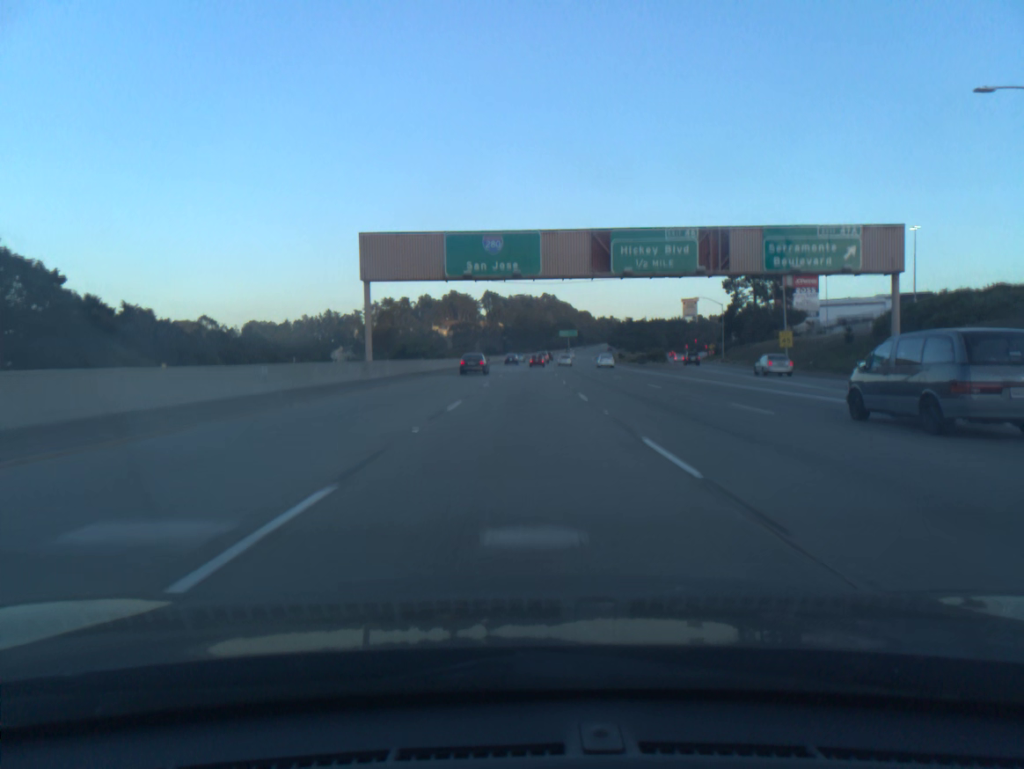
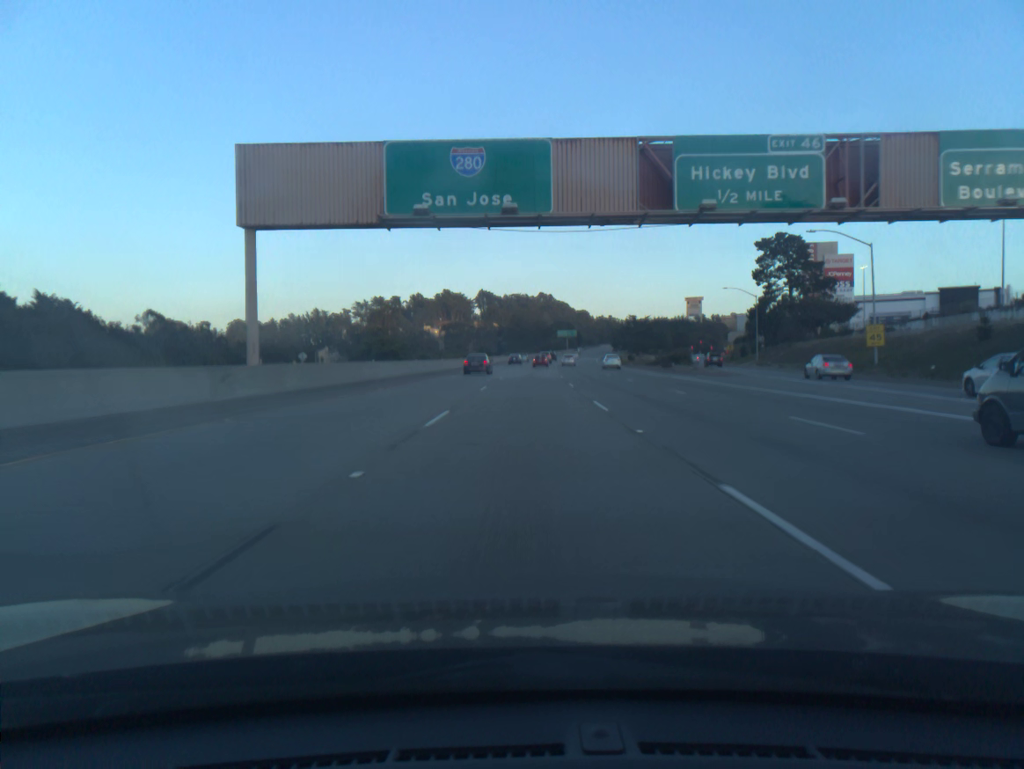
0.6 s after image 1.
(0.0, +19.2) m; 0°
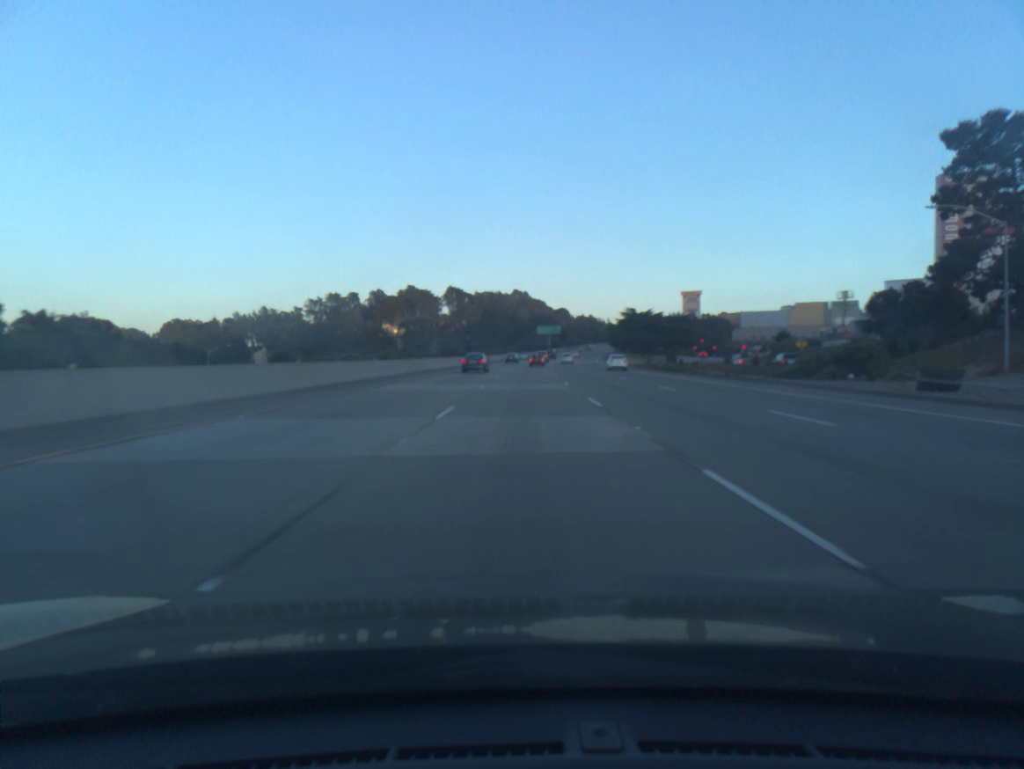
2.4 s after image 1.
(+0.9, +57.5) m; +2°
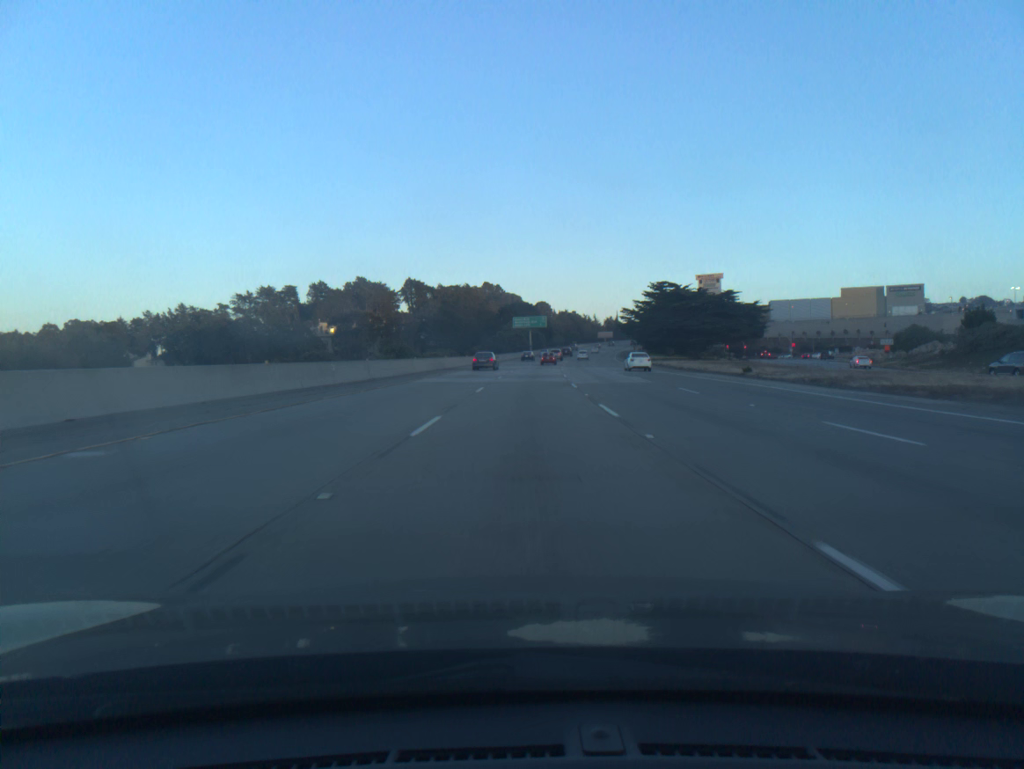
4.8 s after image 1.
(+1.2, +76.5) m; +2°
